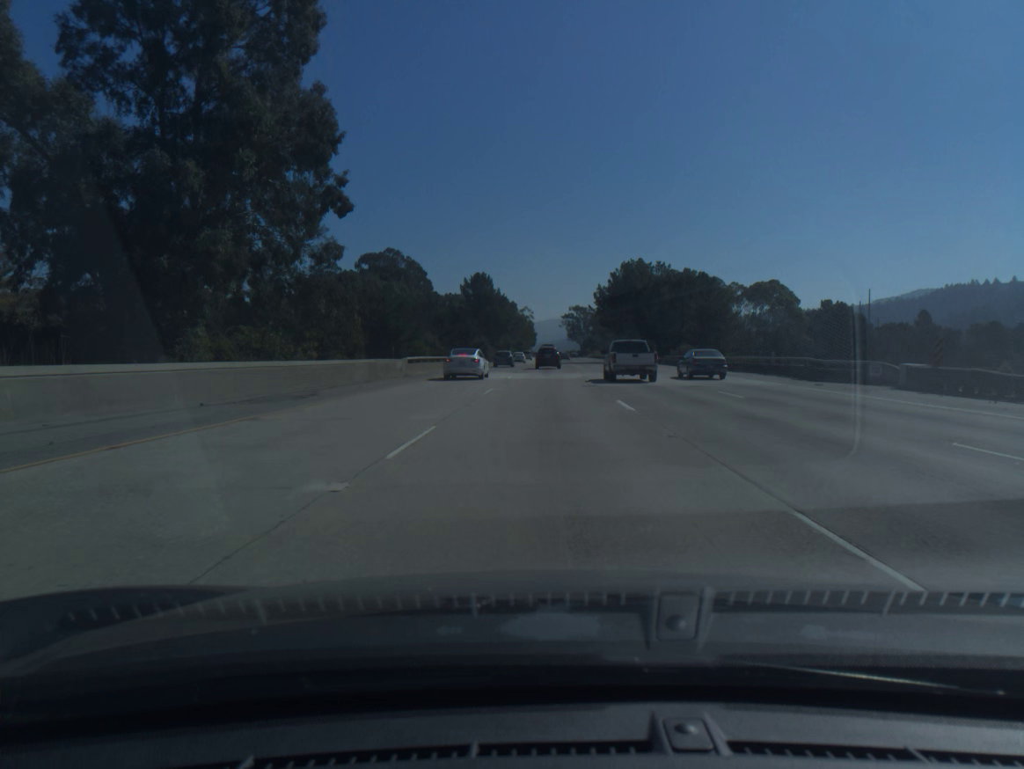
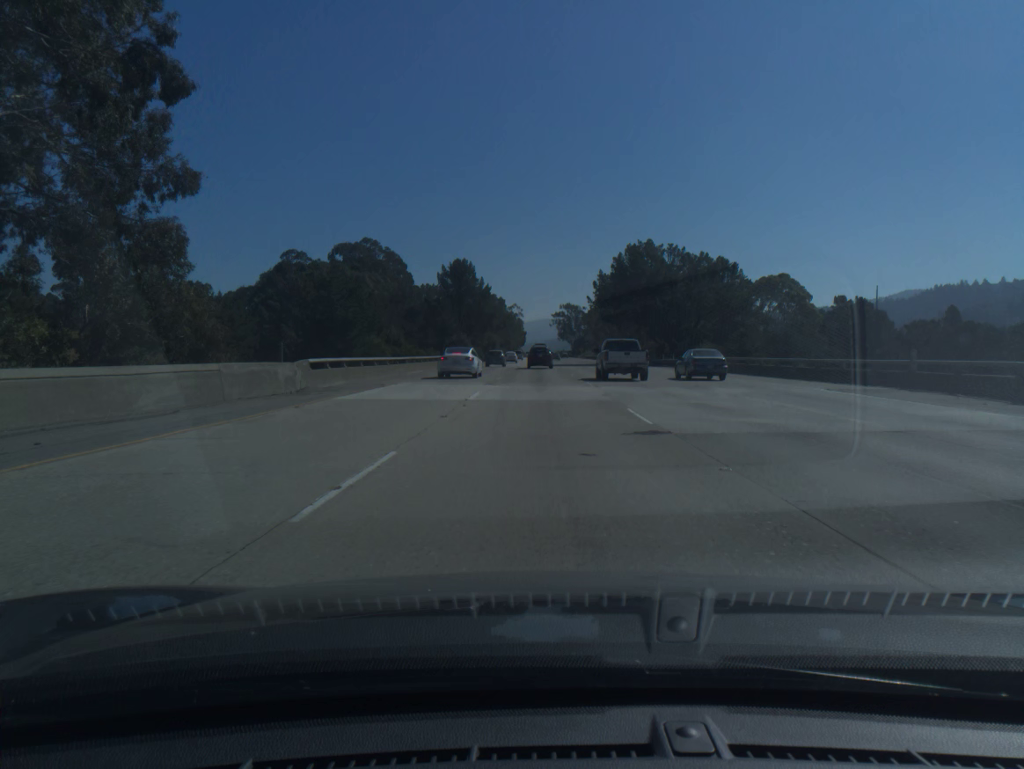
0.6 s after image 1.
(+0.1, +17.7) m; +1°
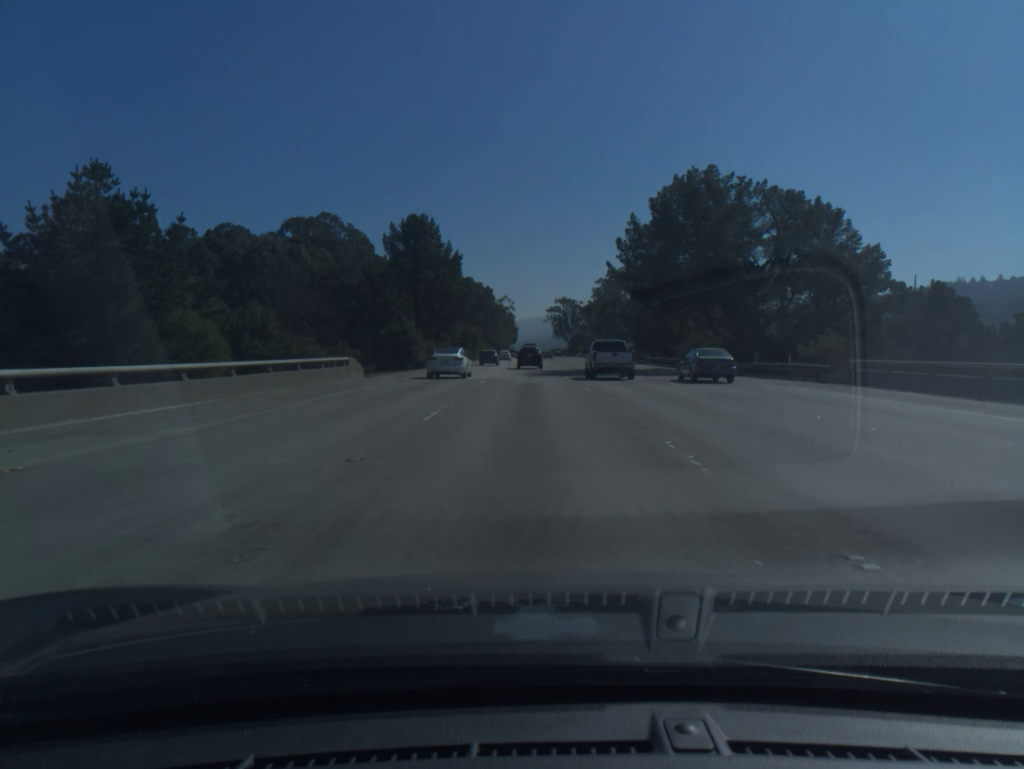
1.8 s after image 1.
(+0.3, +35.3) m; +1°
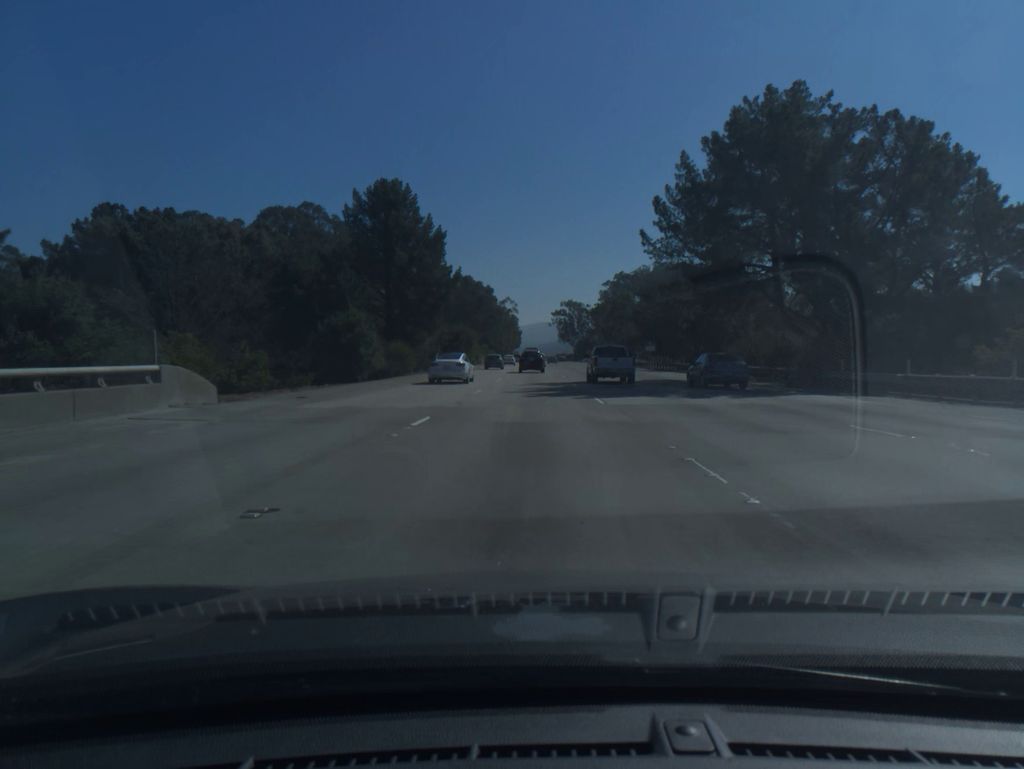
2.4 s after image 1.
(0.0, +17.6) m; 0°
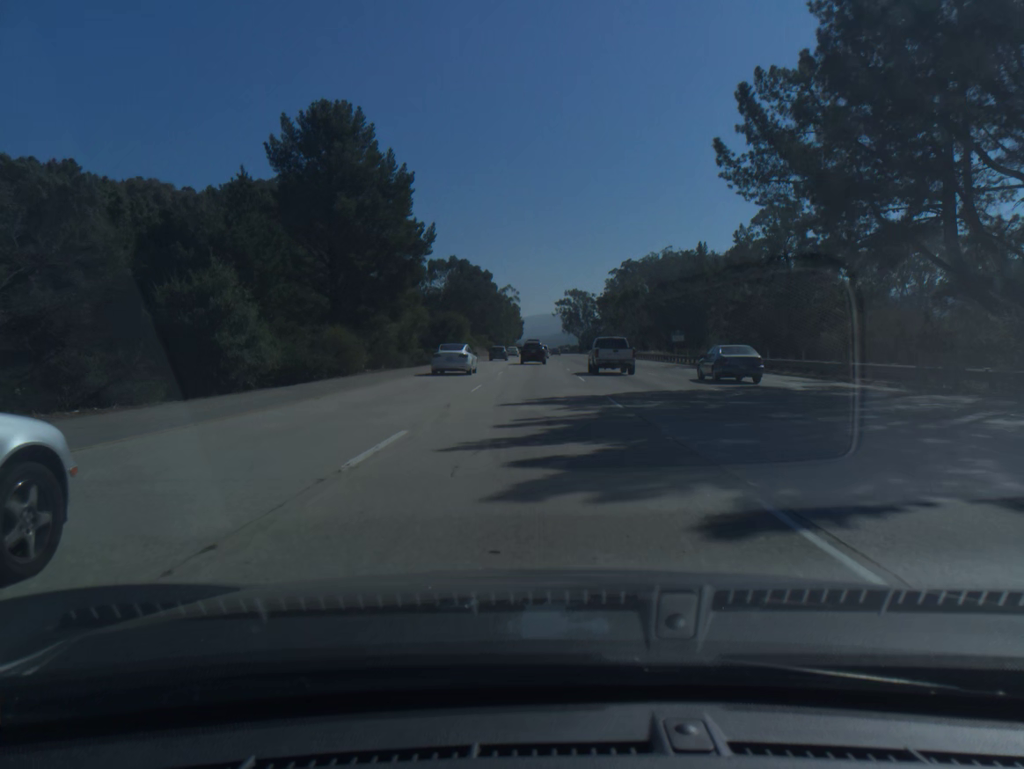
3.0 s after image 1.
(0.0, +17.6) m; 0°
